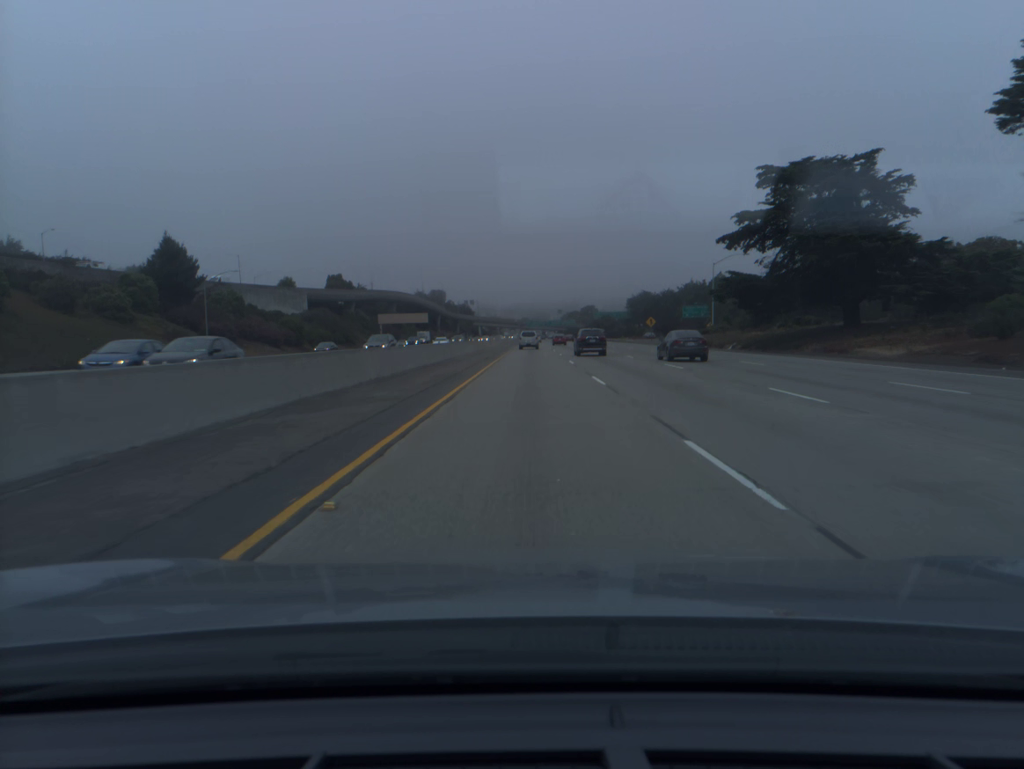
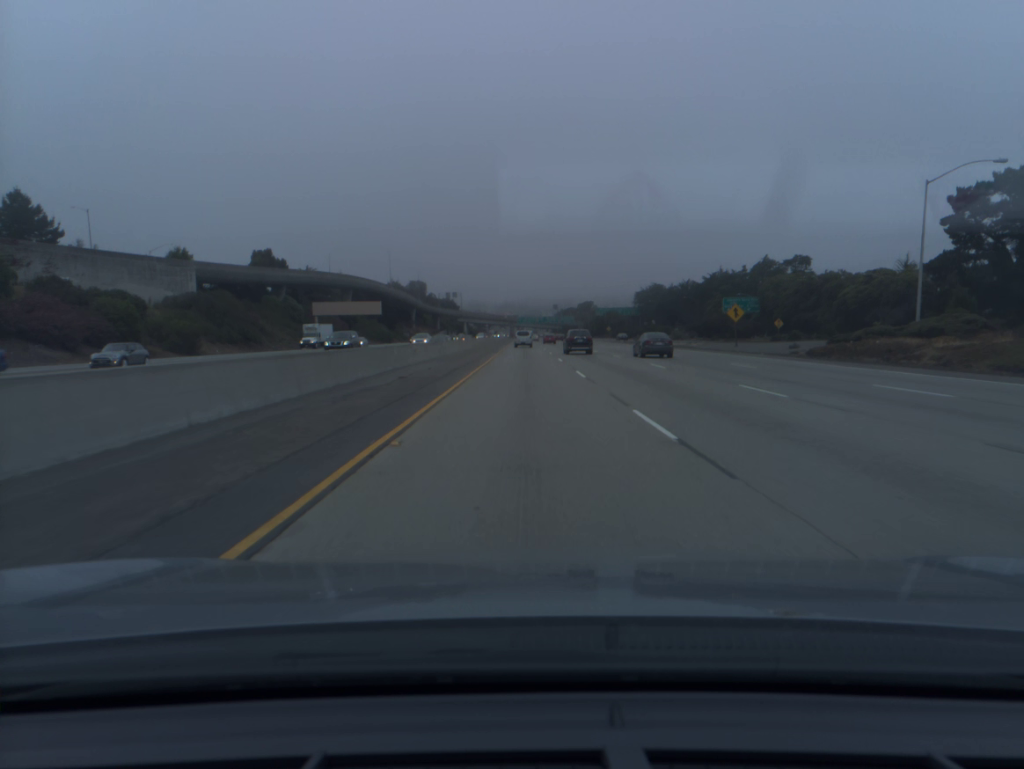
(+0.5, +54.9) m; +1°
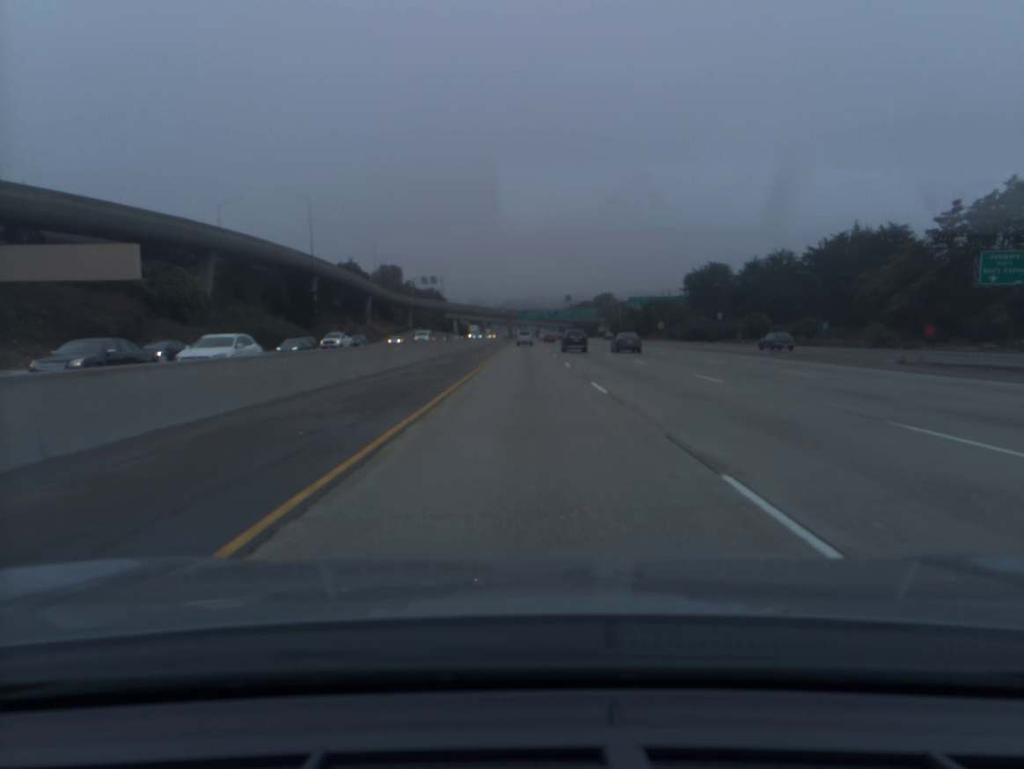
(-0.3, +94.3) m; 0°
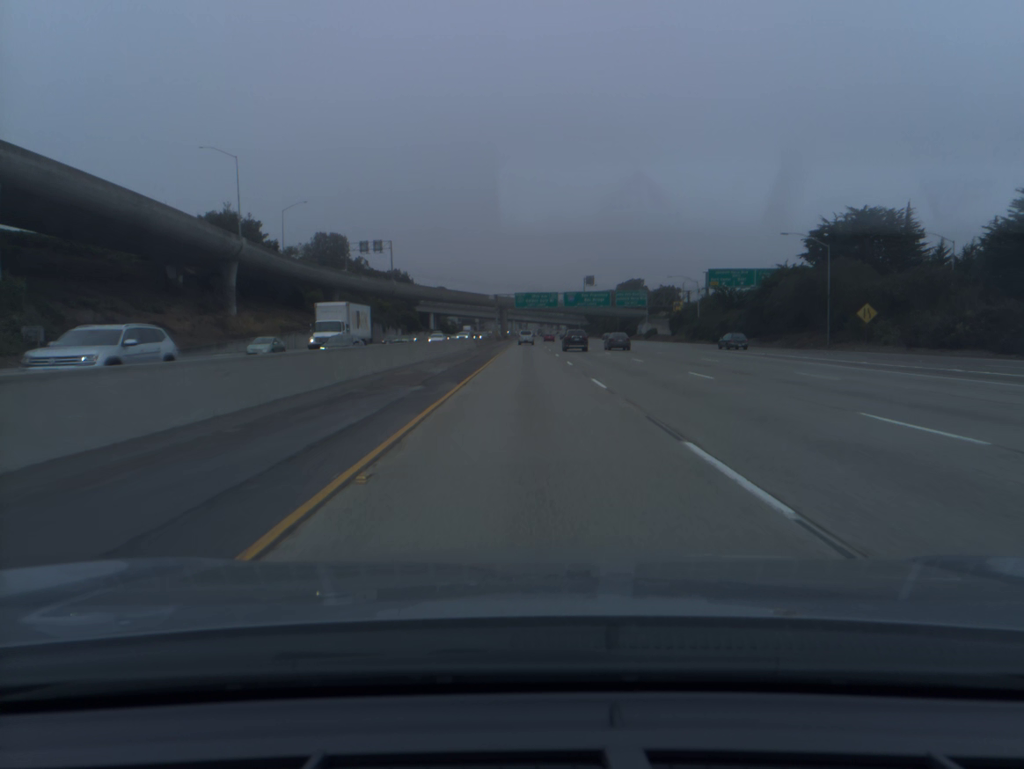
(-0.1, +97.9) m; 0°
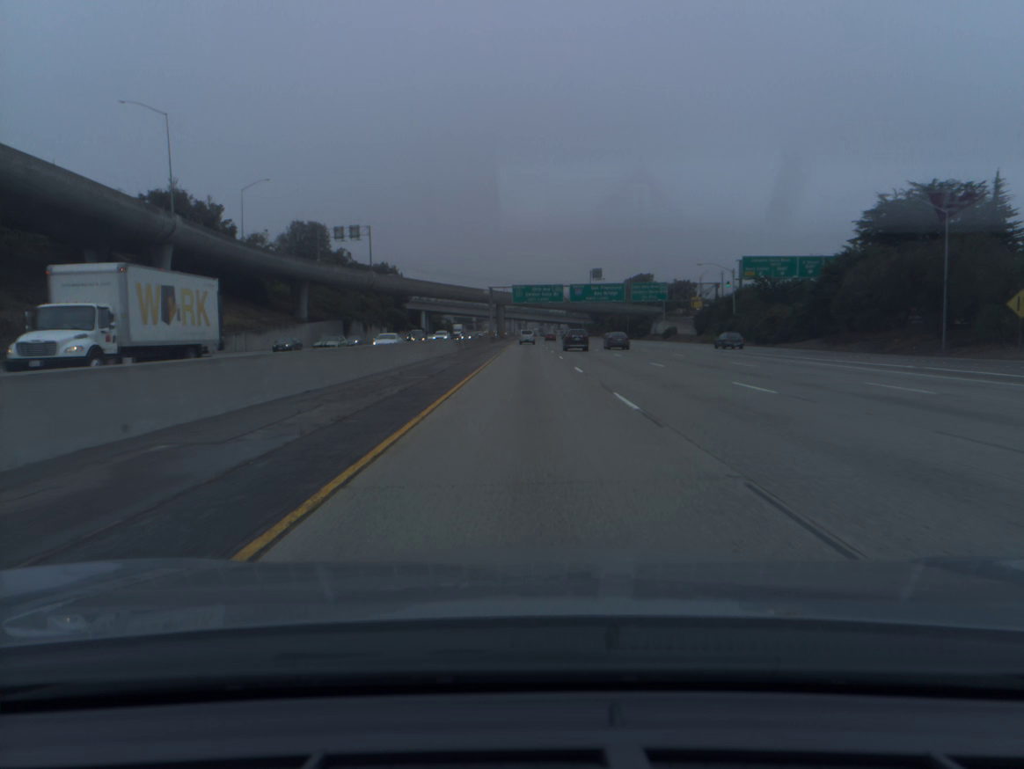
(0.0, +20.0) m; 0°
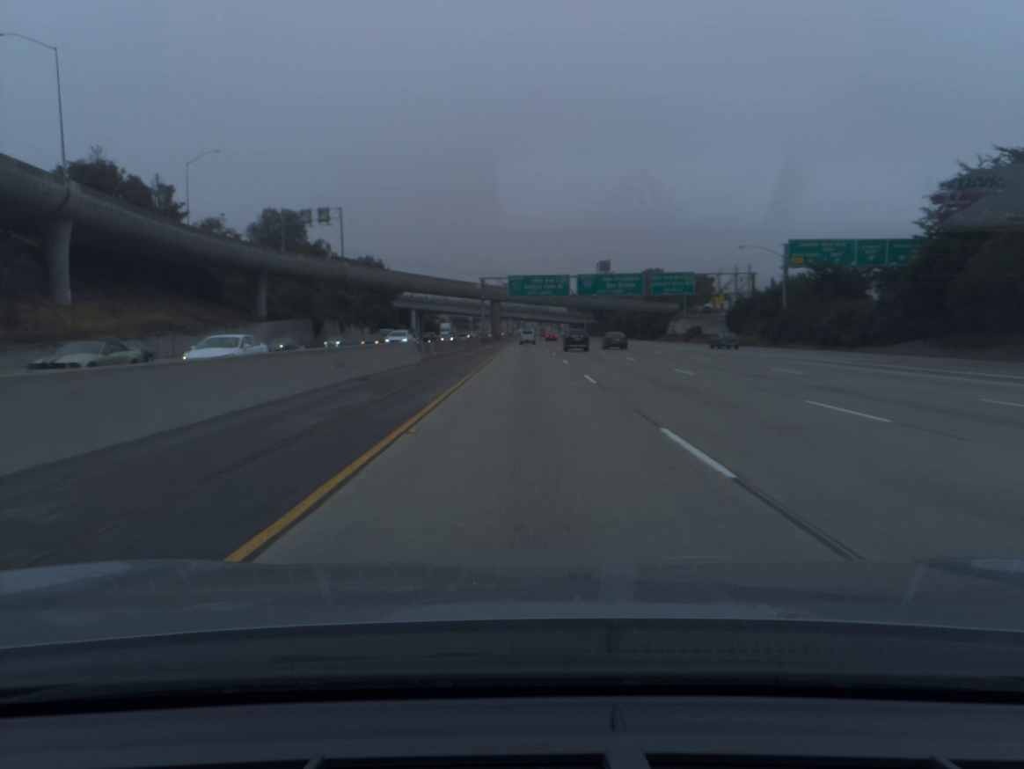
(0.0, +20.2) m; 0°
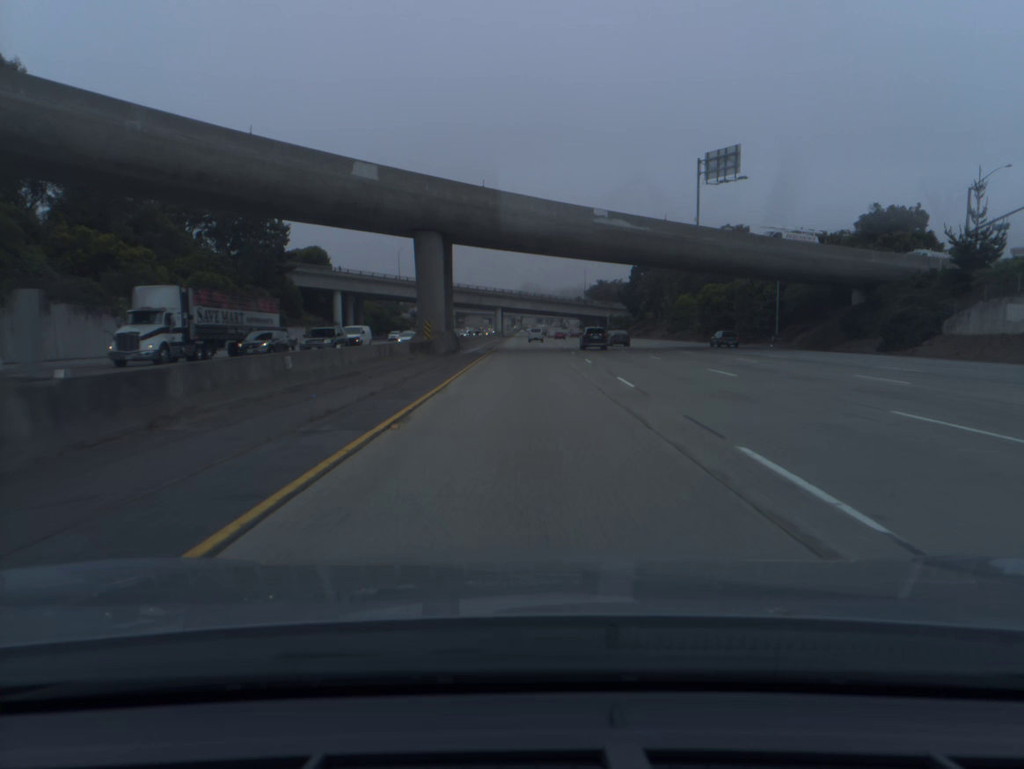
(0.0, +102.2) m; 0°
